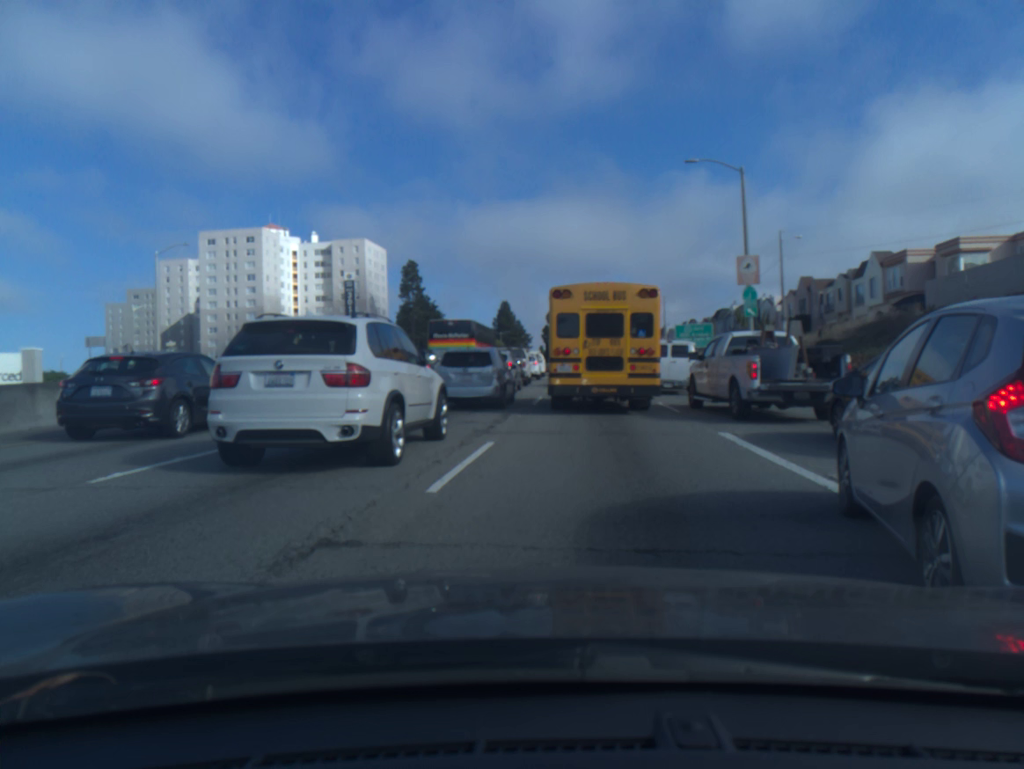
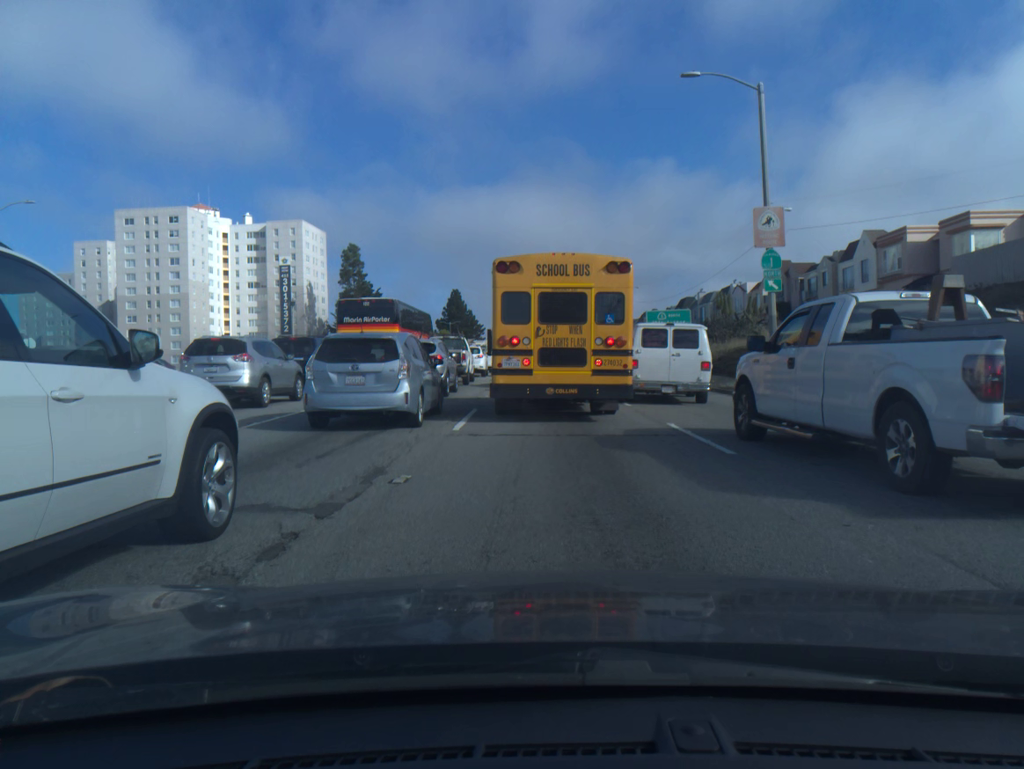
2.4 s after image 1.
(+0.4, +9.1) m; +3°
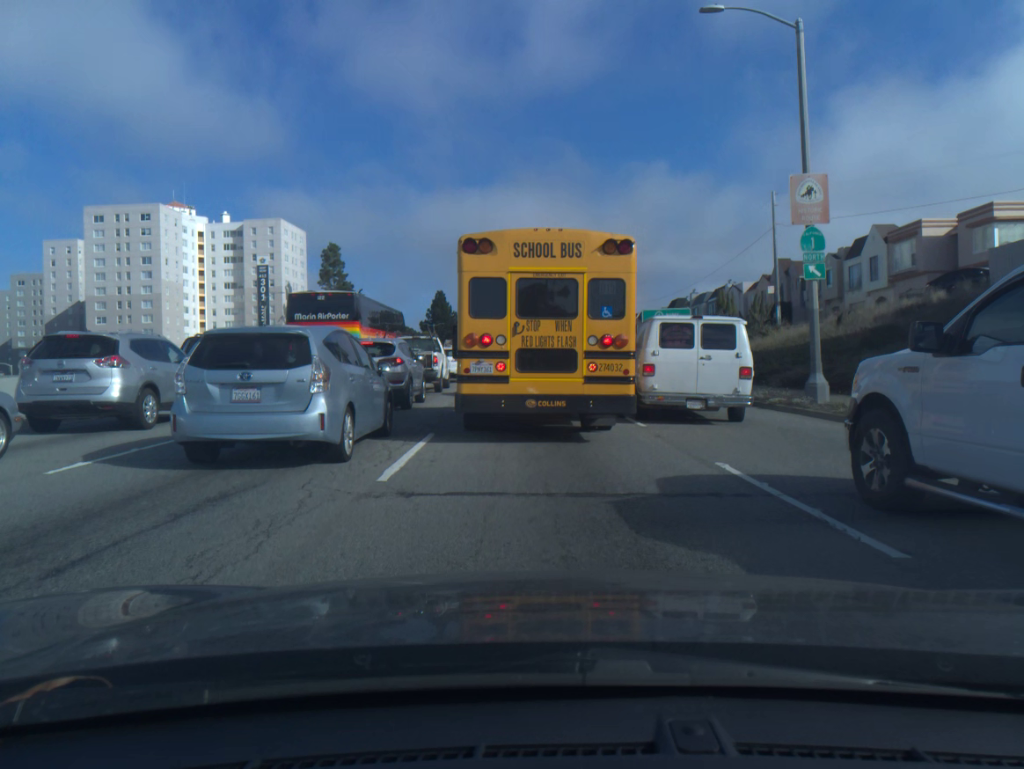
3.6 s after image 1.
(+0.1, +4.8) m; +1°
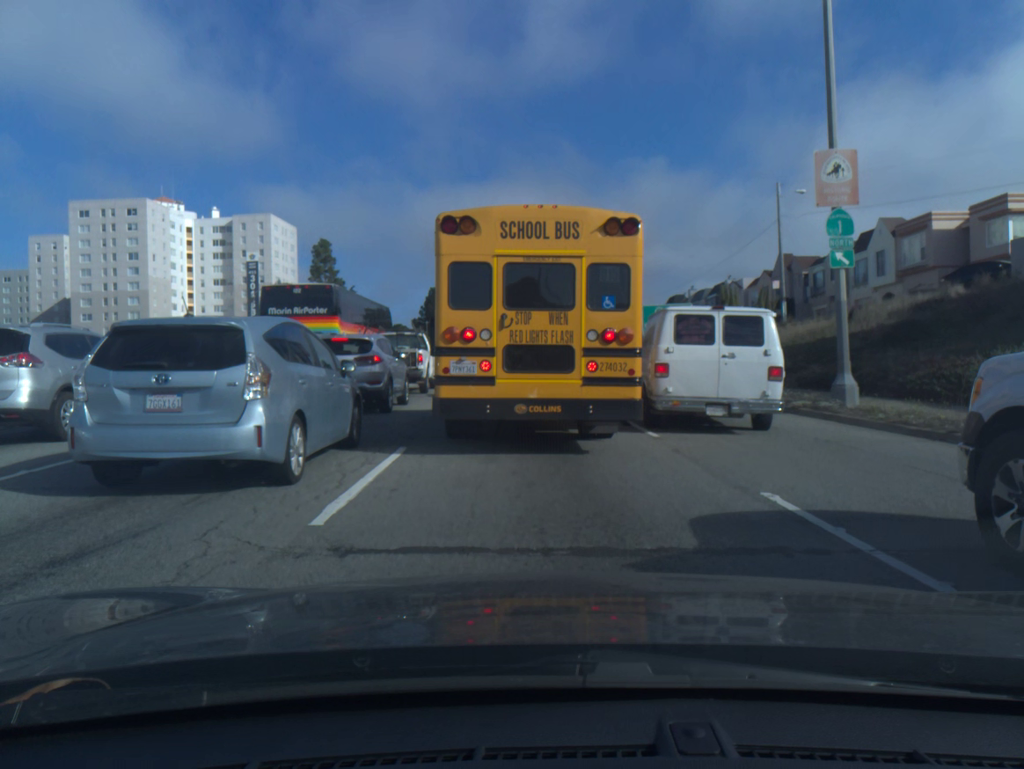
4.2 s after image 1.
(0.0, +2.0) m; 0°
